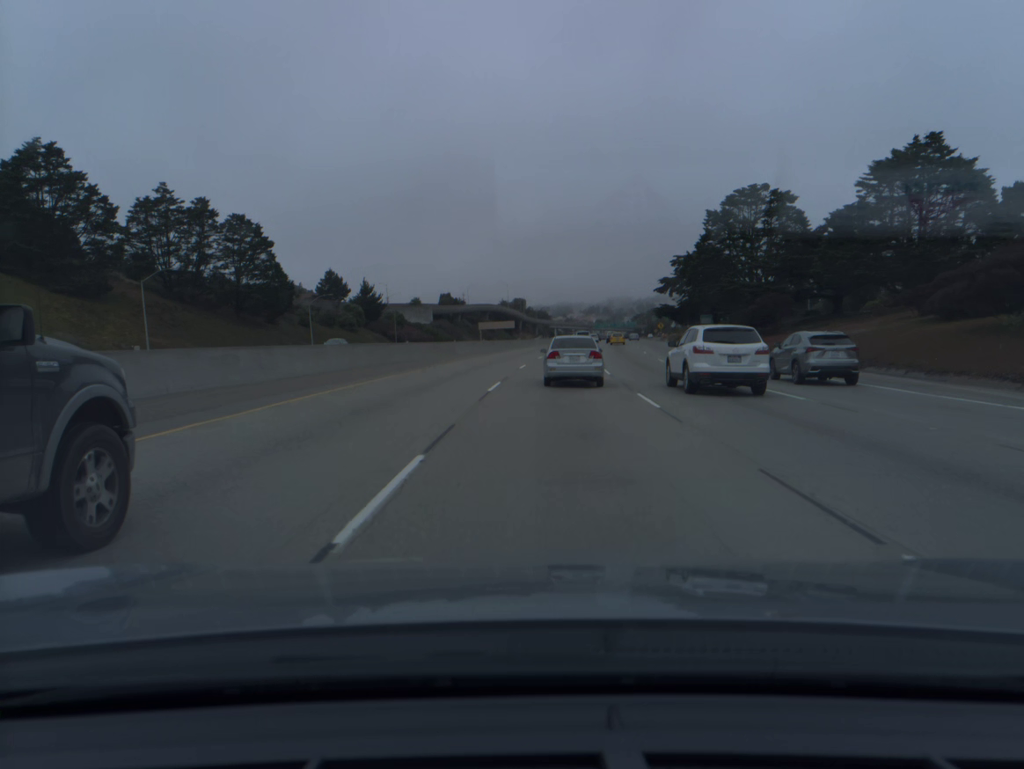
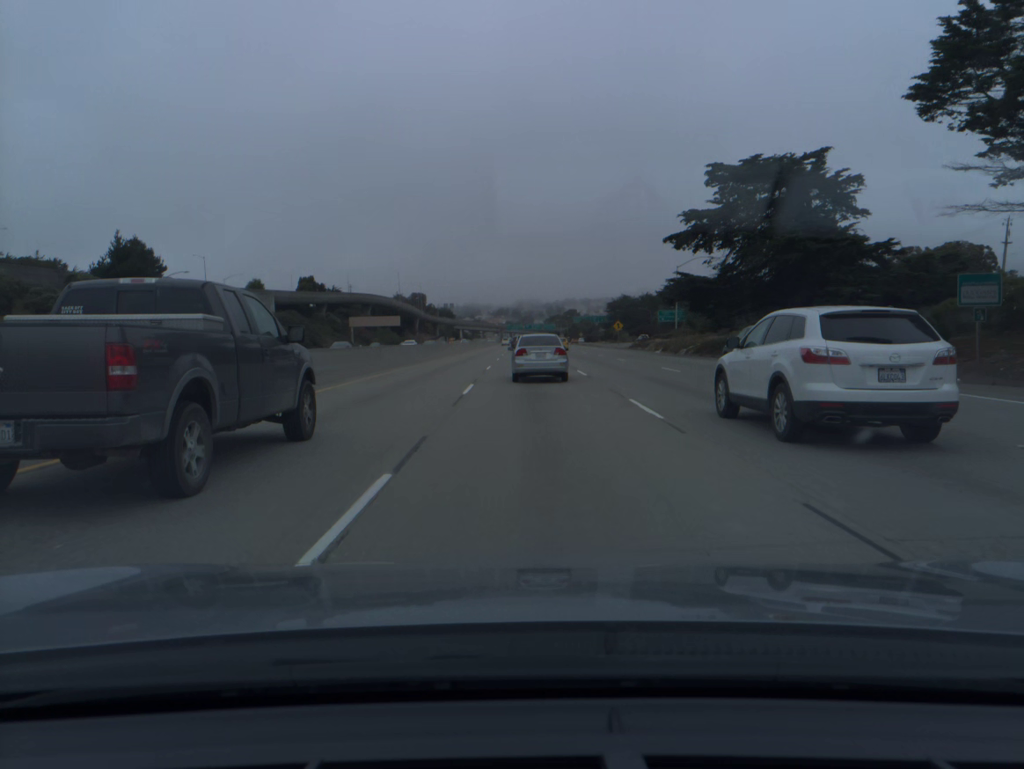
(+4.9, +73.8) m; +7°
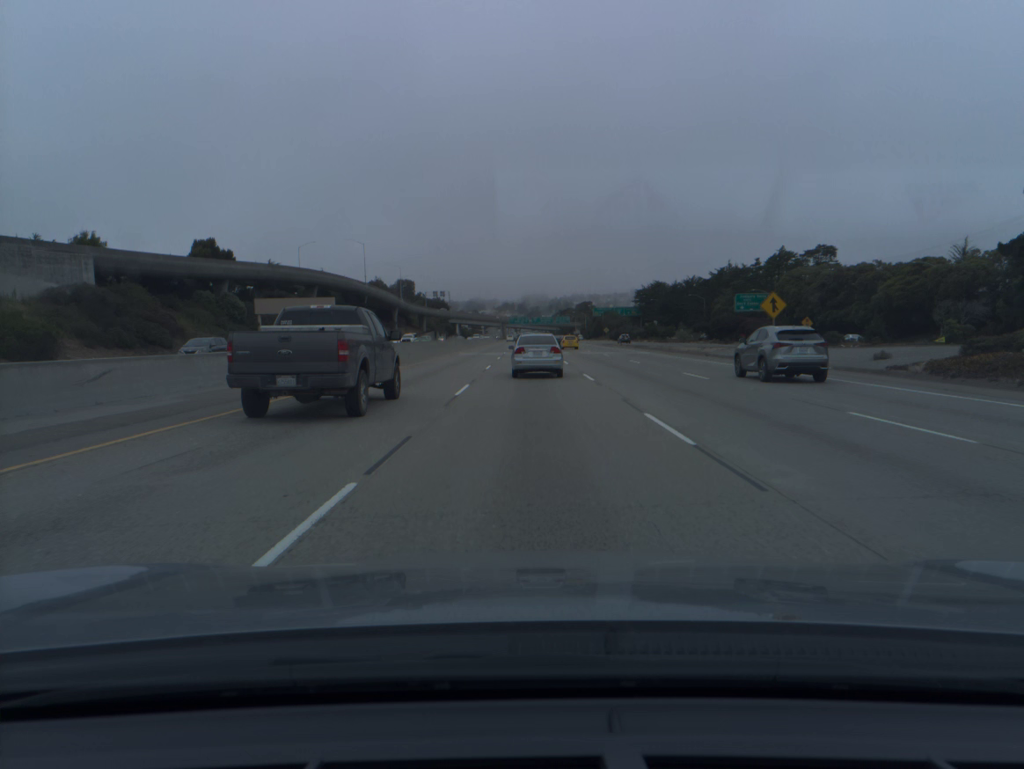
(0.0, +74.2) m; 0°
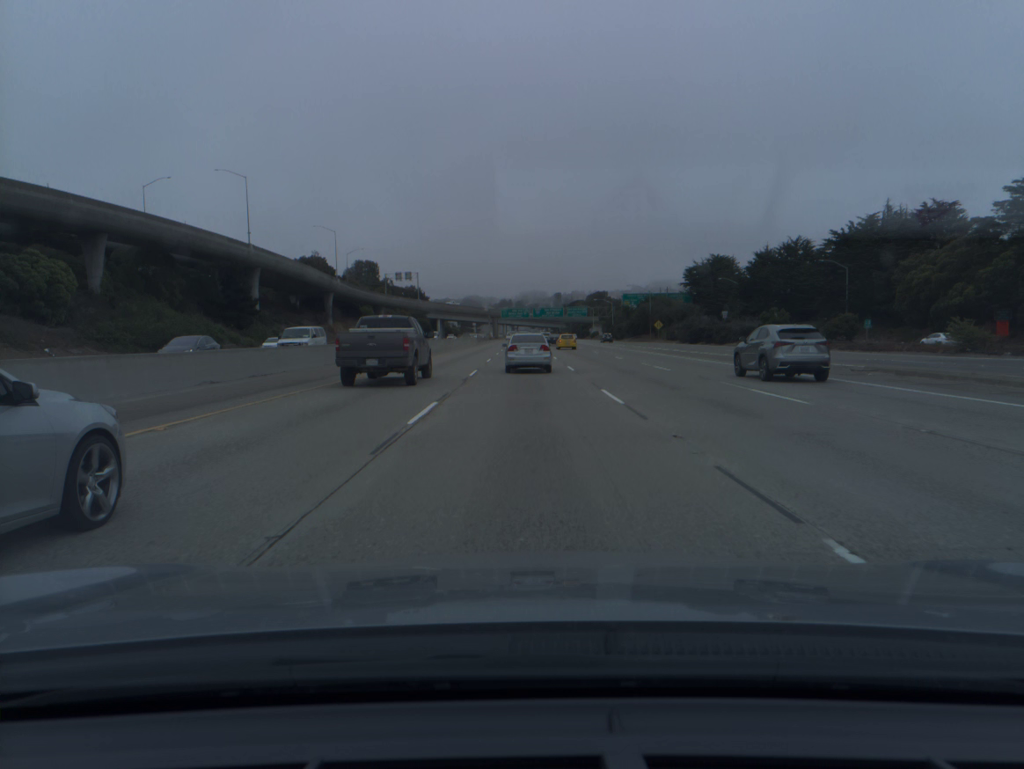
(+0.1, +93.8) m; 0°
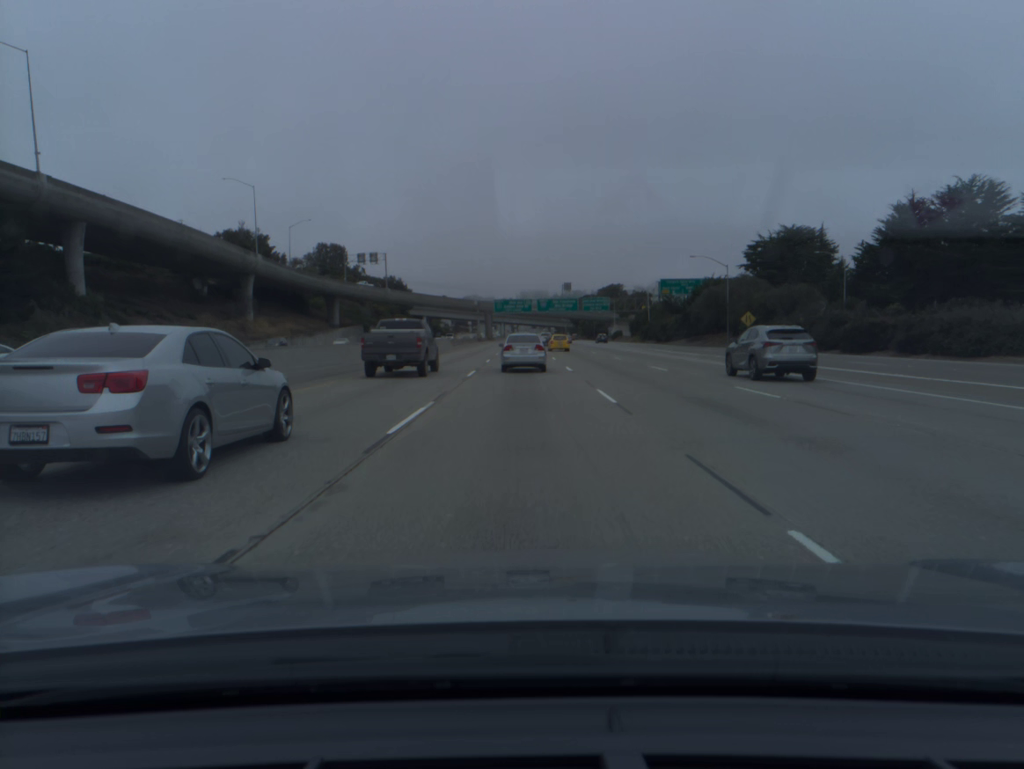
(0.0, +57.0) m; 0°
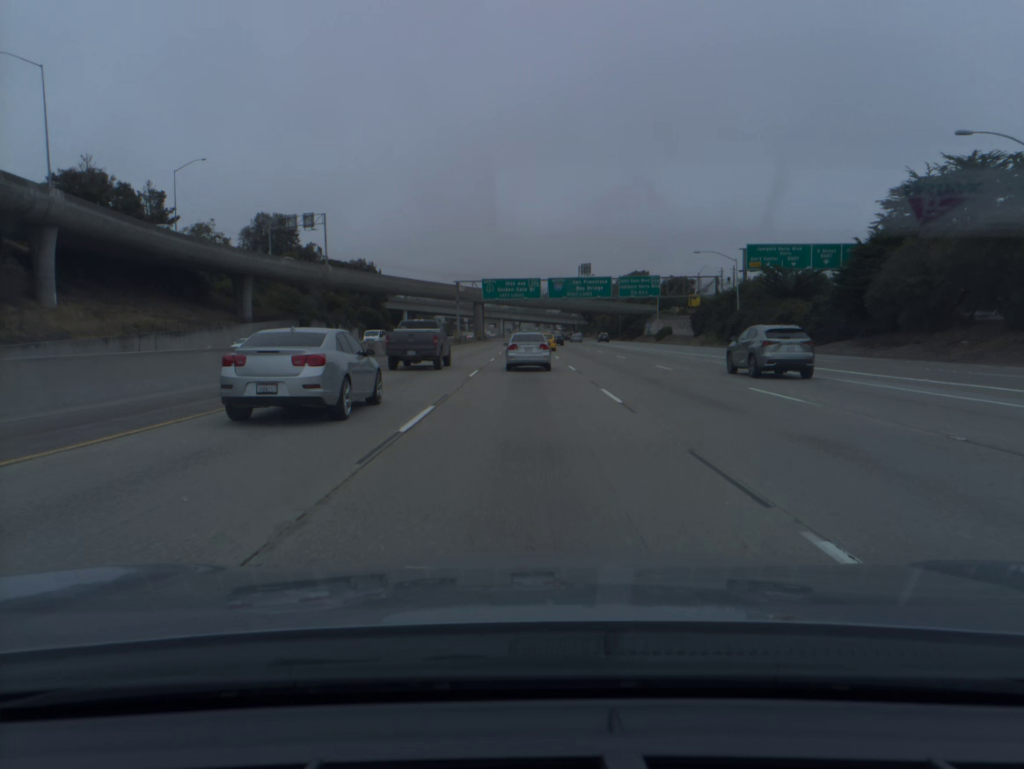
(-0.1, +56.8) m; 0°
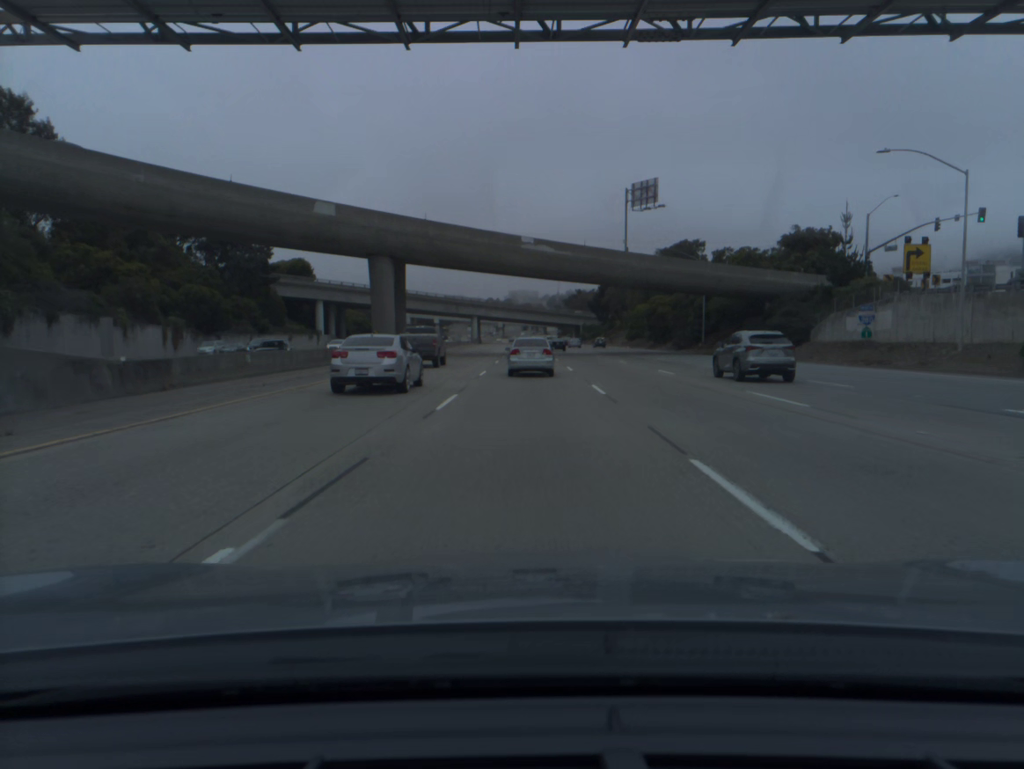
(+0.5, +95.9) m; +1°
